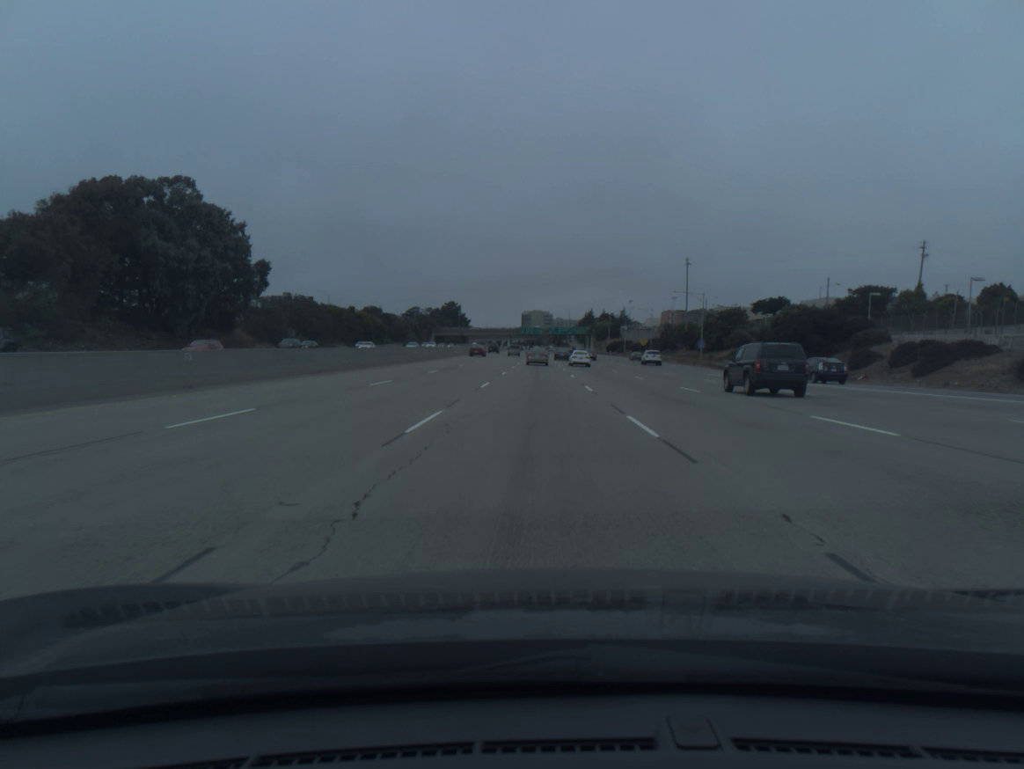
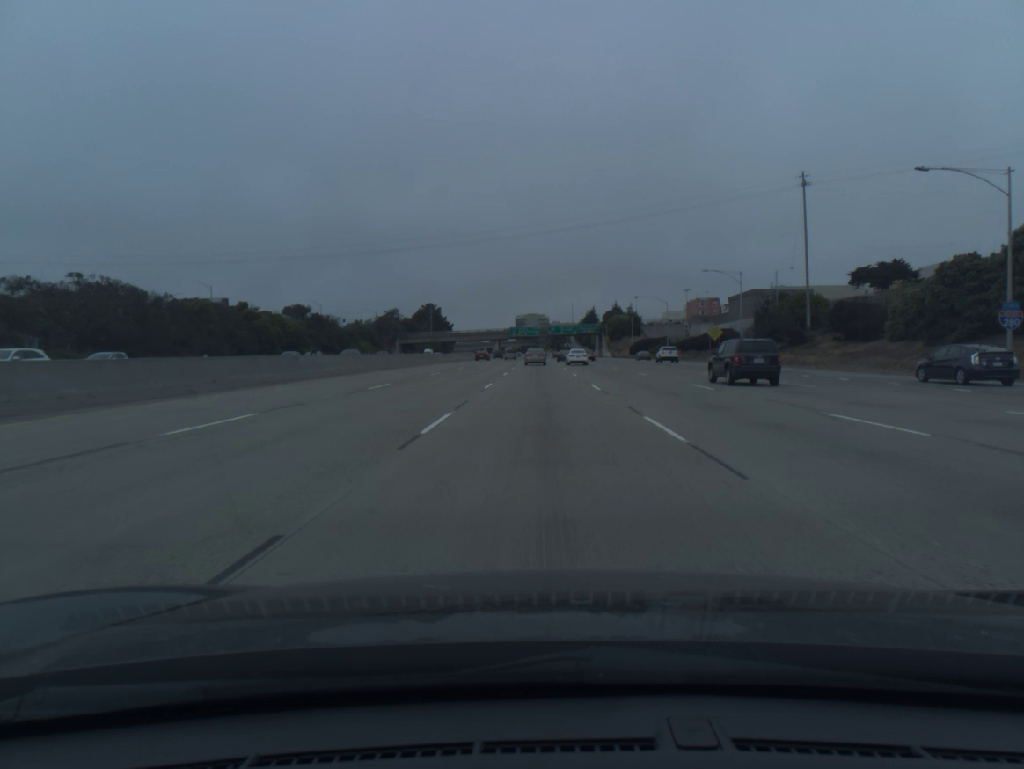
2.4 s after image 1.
(-0.3, +71.8) m; 0°
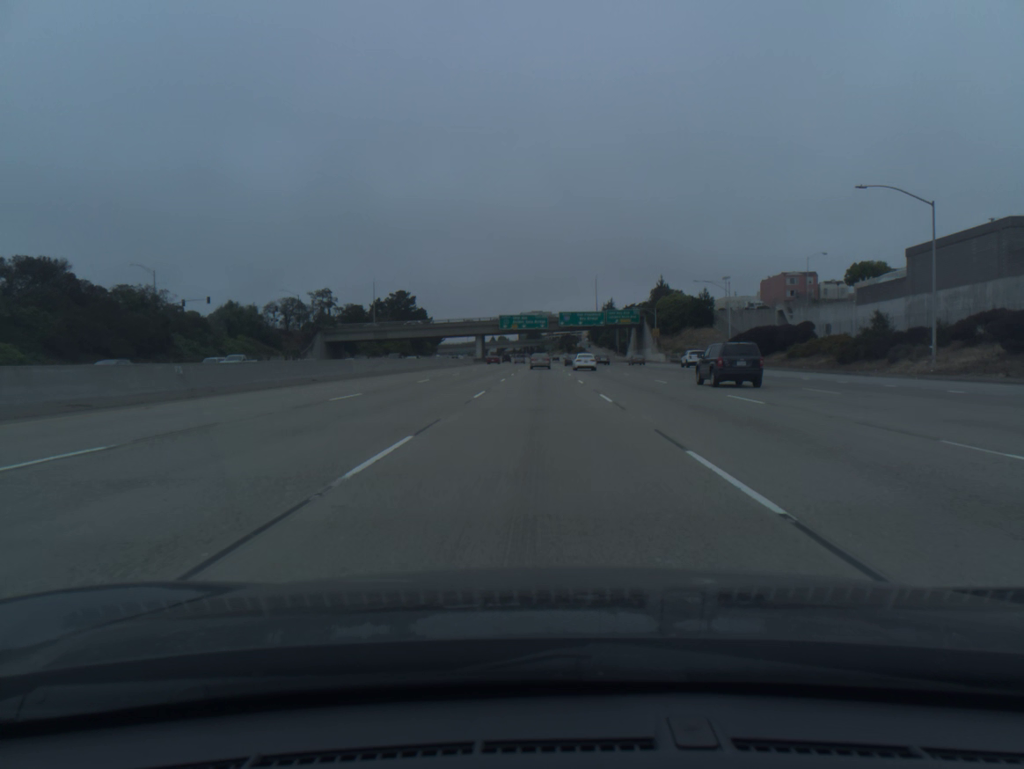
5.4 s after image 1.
(-0.1, +90.1) m; 0°
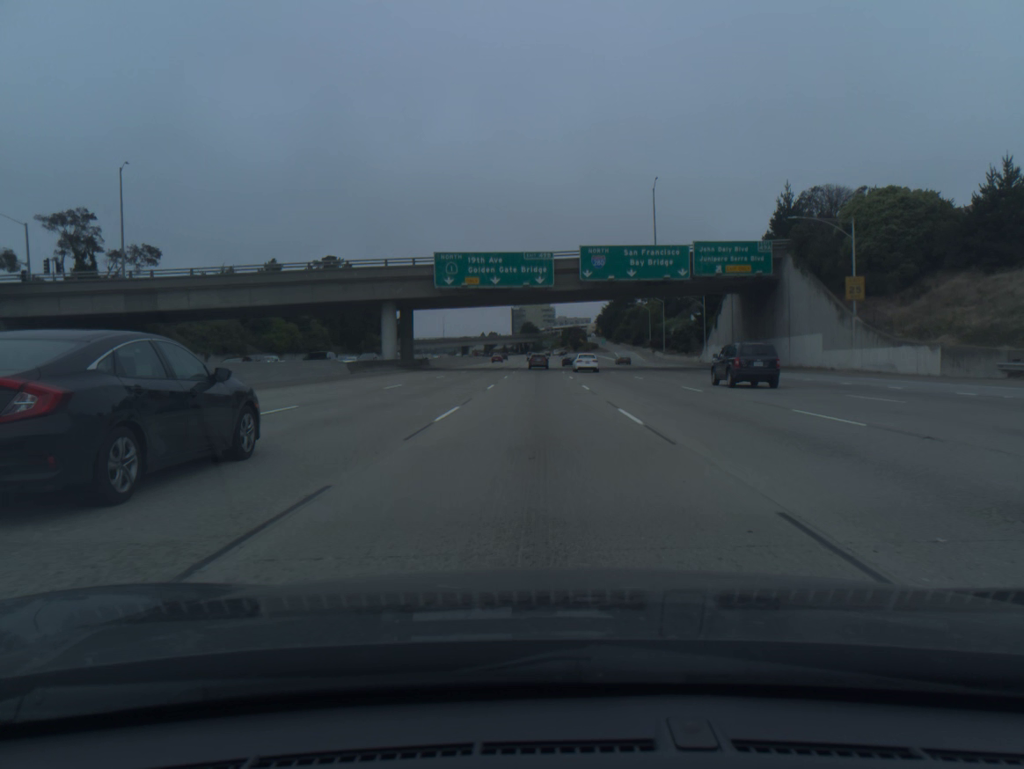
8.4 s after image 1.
(+0.1, +91.9) m; 0°
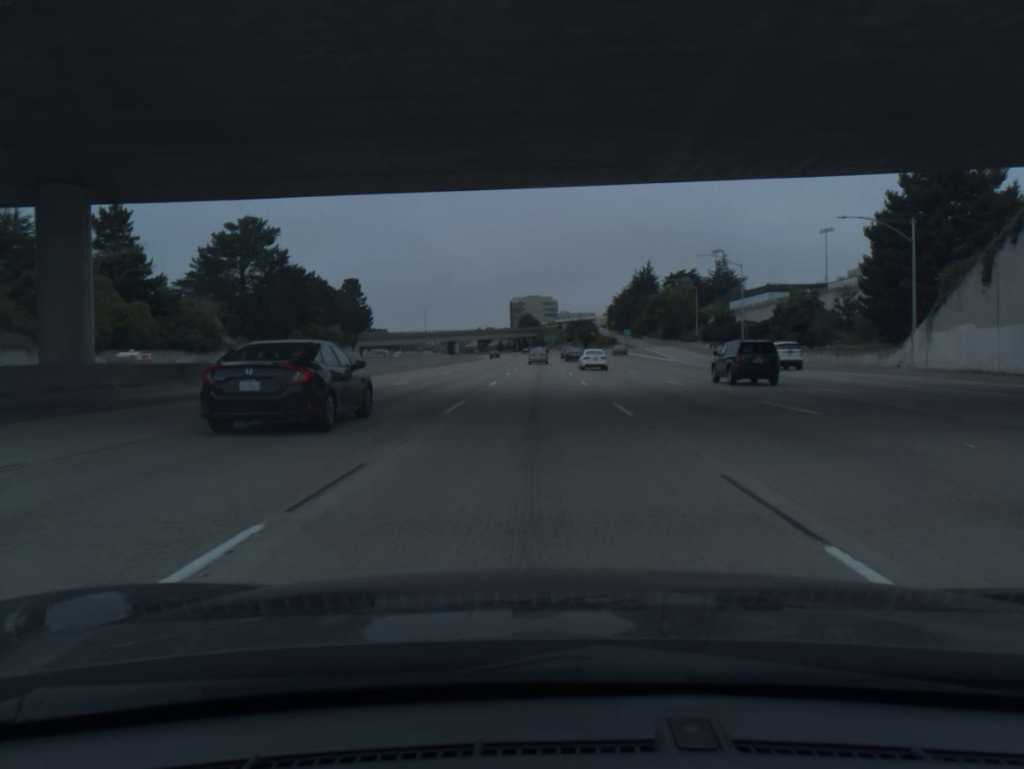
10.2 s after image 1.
(-0.1, +55.4) m; 0°
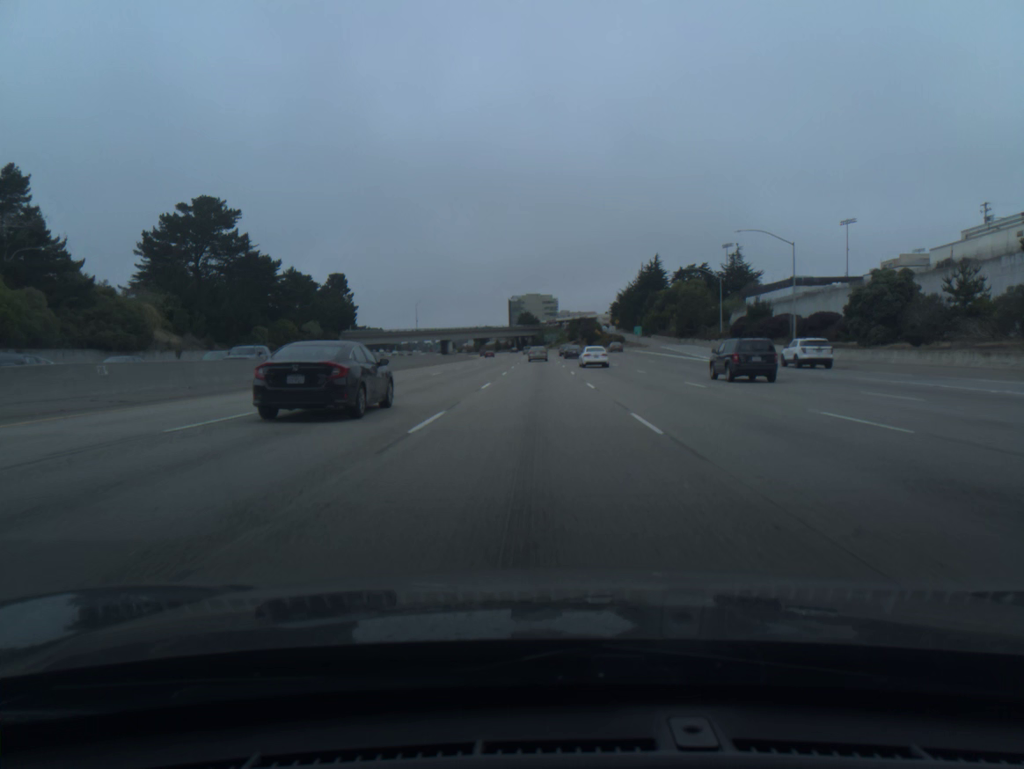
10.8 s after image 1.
(0.0, +18.4) m; 0°
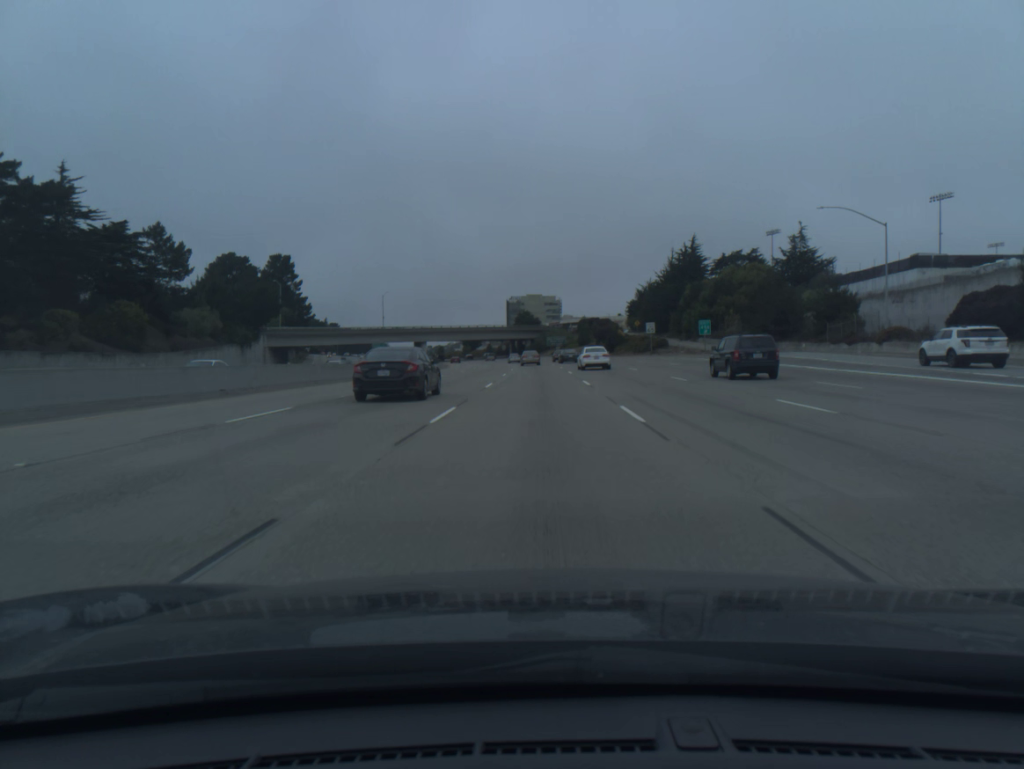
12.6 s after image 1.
(0.0, +55.0) m; 0°
